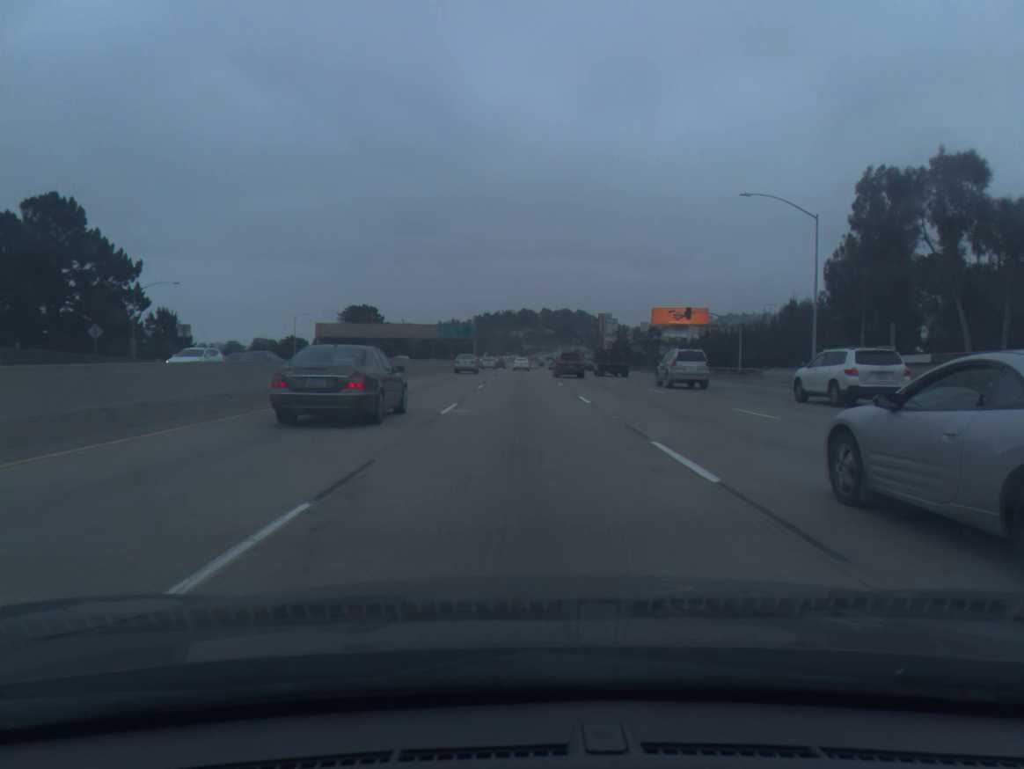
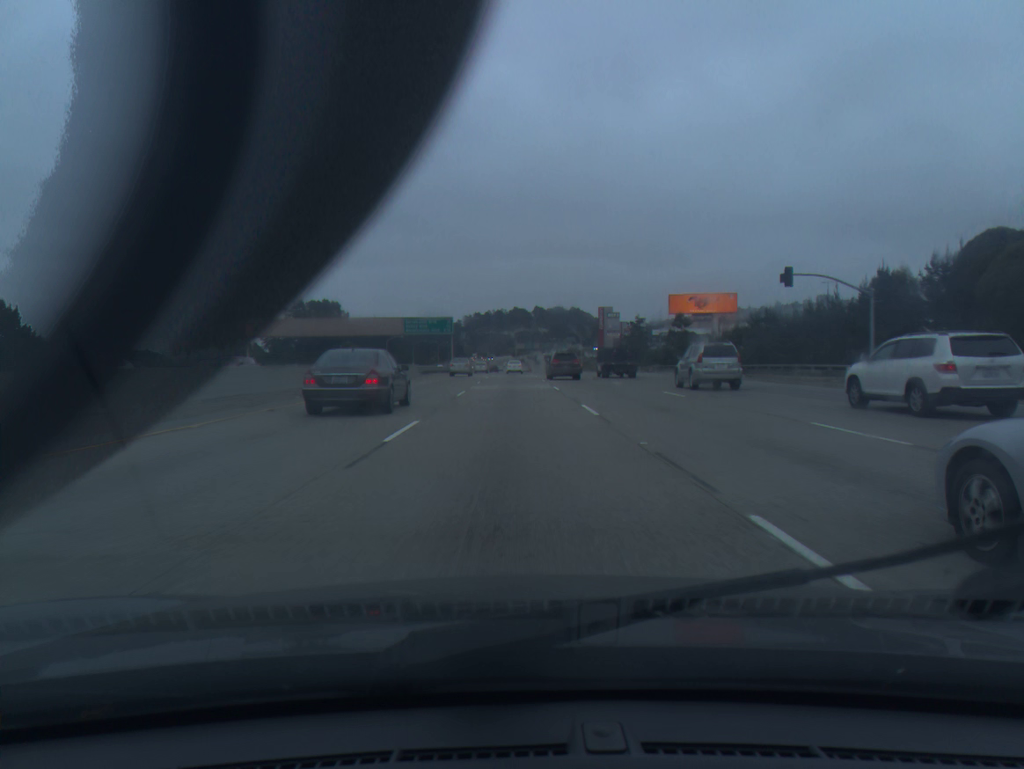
(+0.2, +34.9) m; +1°
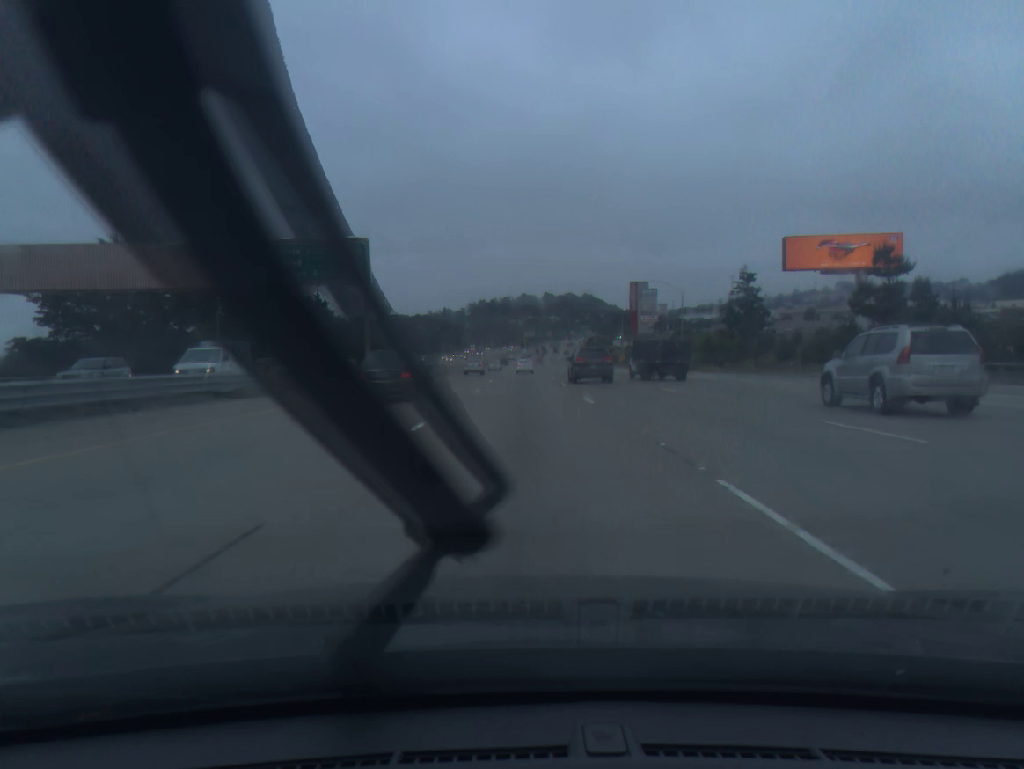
(-0.7, +71.4) m; -1°
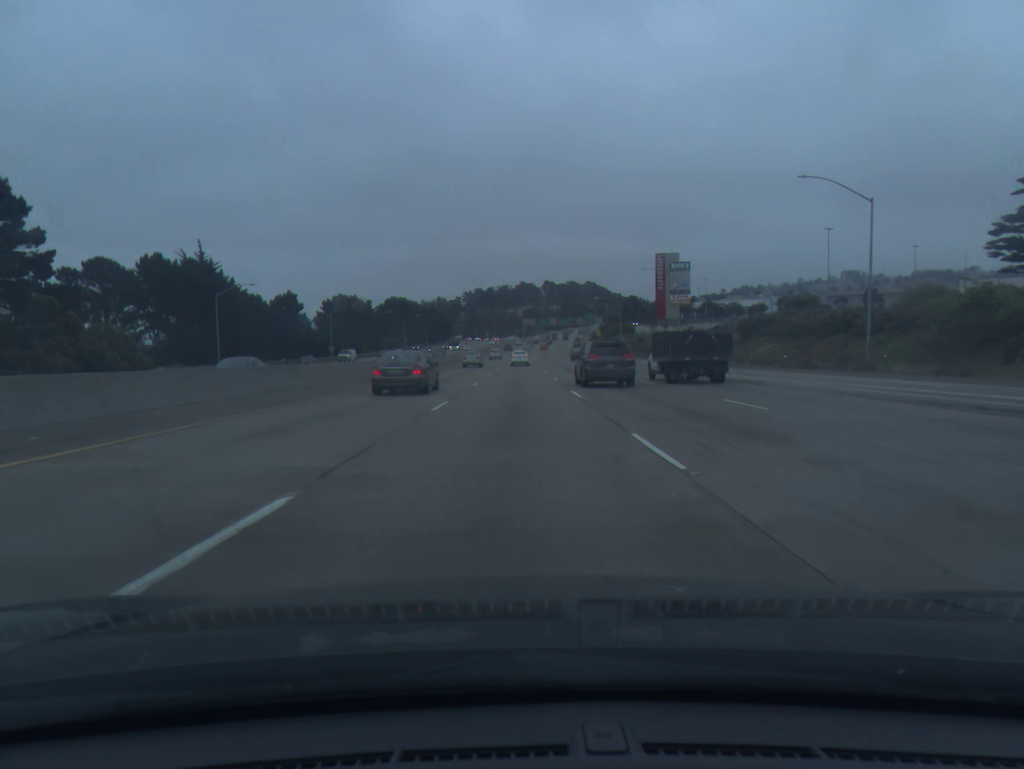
(+0.4, +54.1) m; 0°
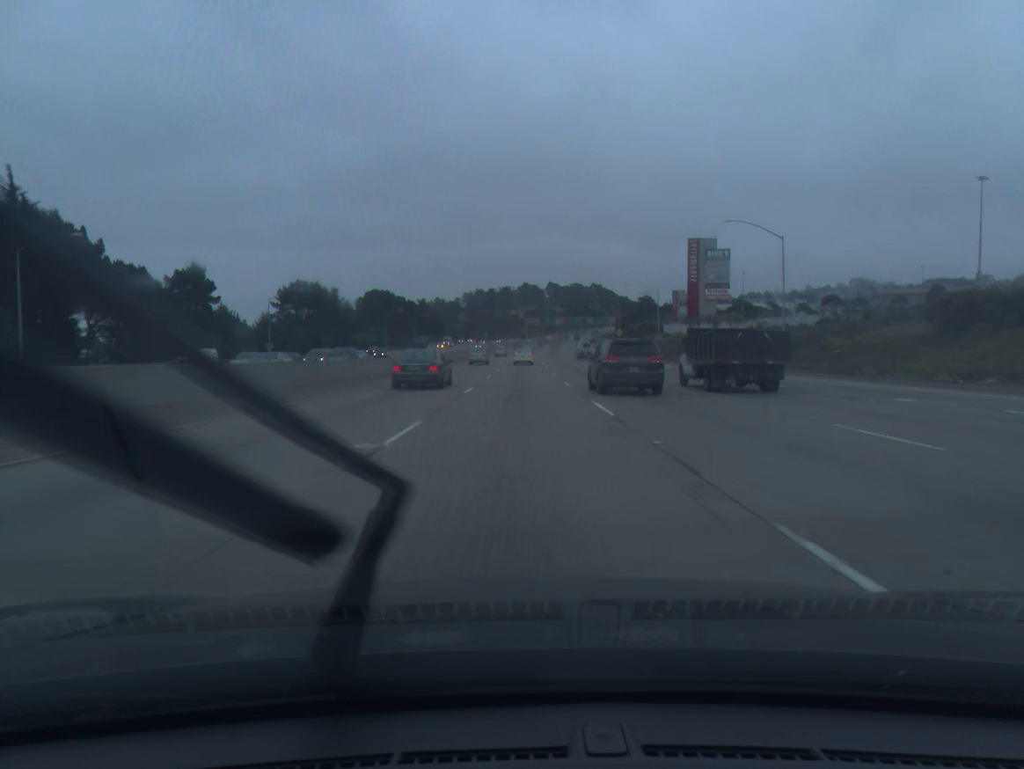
(-0.1, +36.2) m; 0°
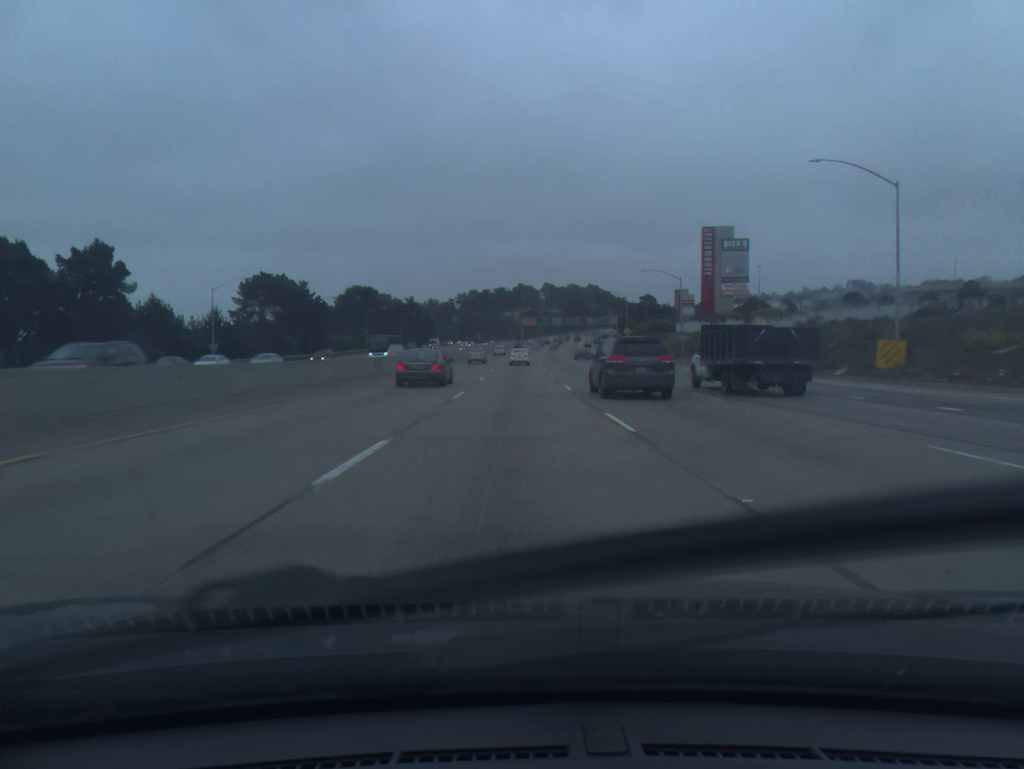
(+0.1, +18.1) m; 0°
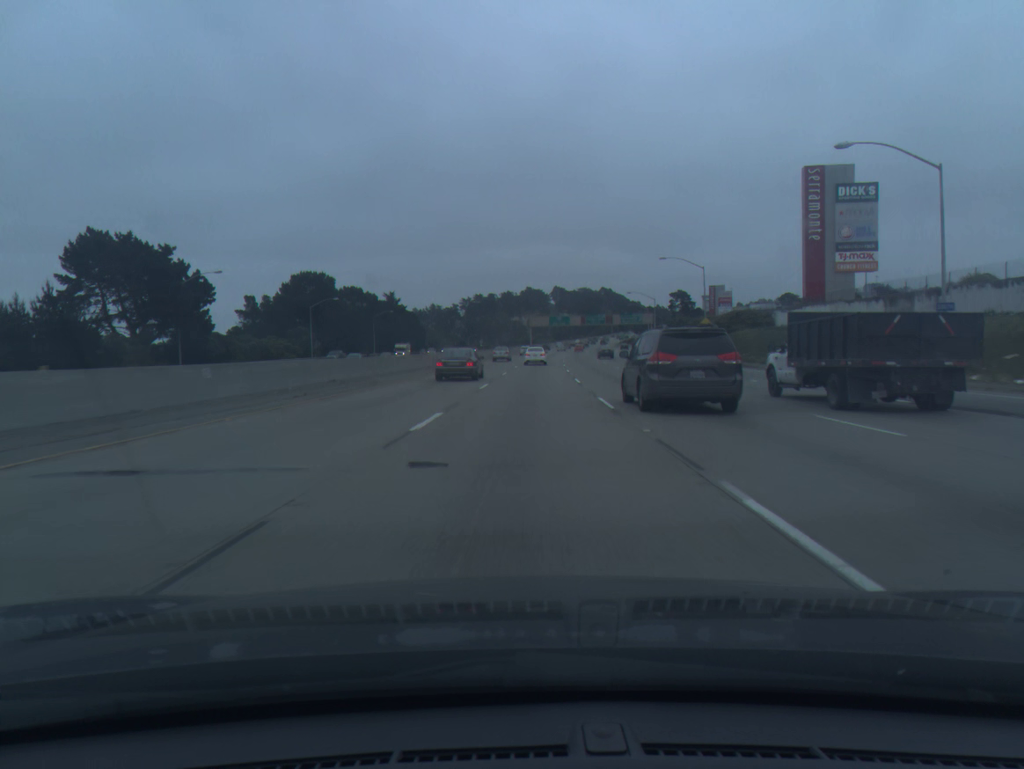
(0.0, +53.6) m; -1°
